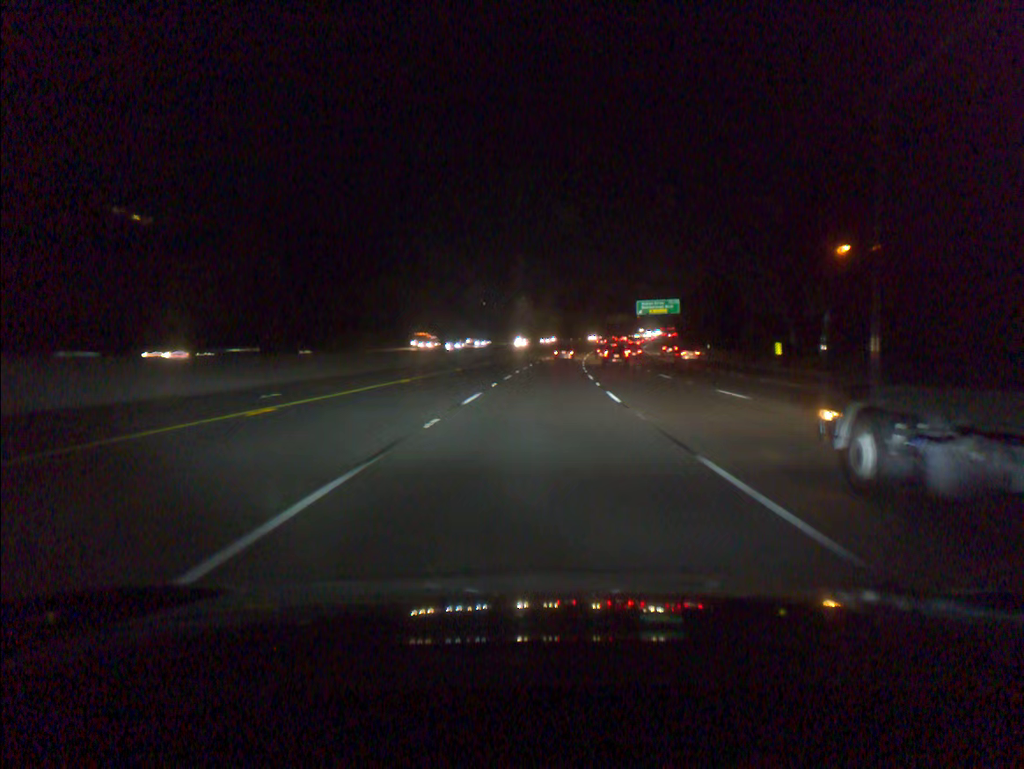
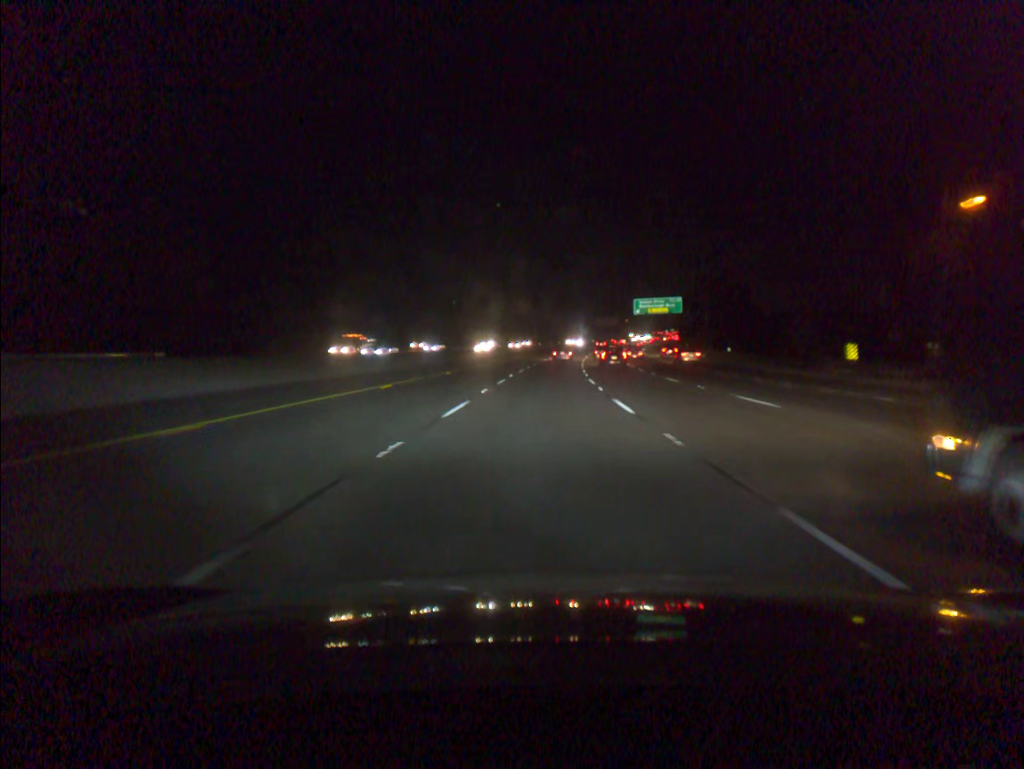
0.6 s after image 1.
(+0.2, +17.7) m; +1°
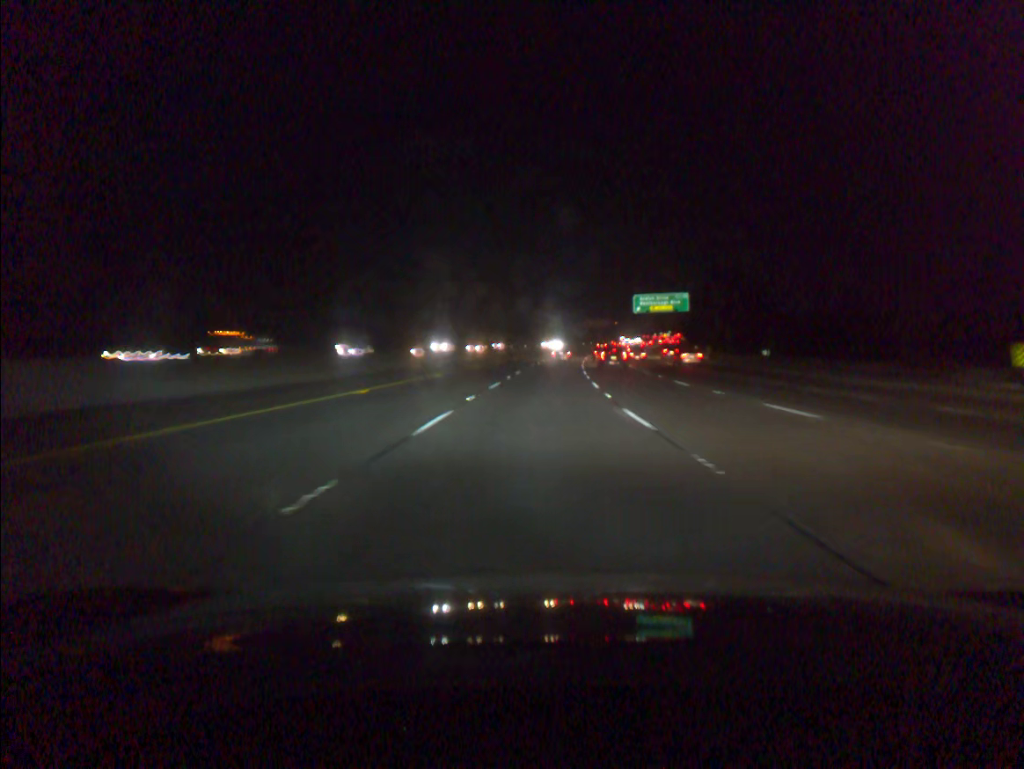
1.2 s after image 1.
(+0.2, +17.7) m; +1°
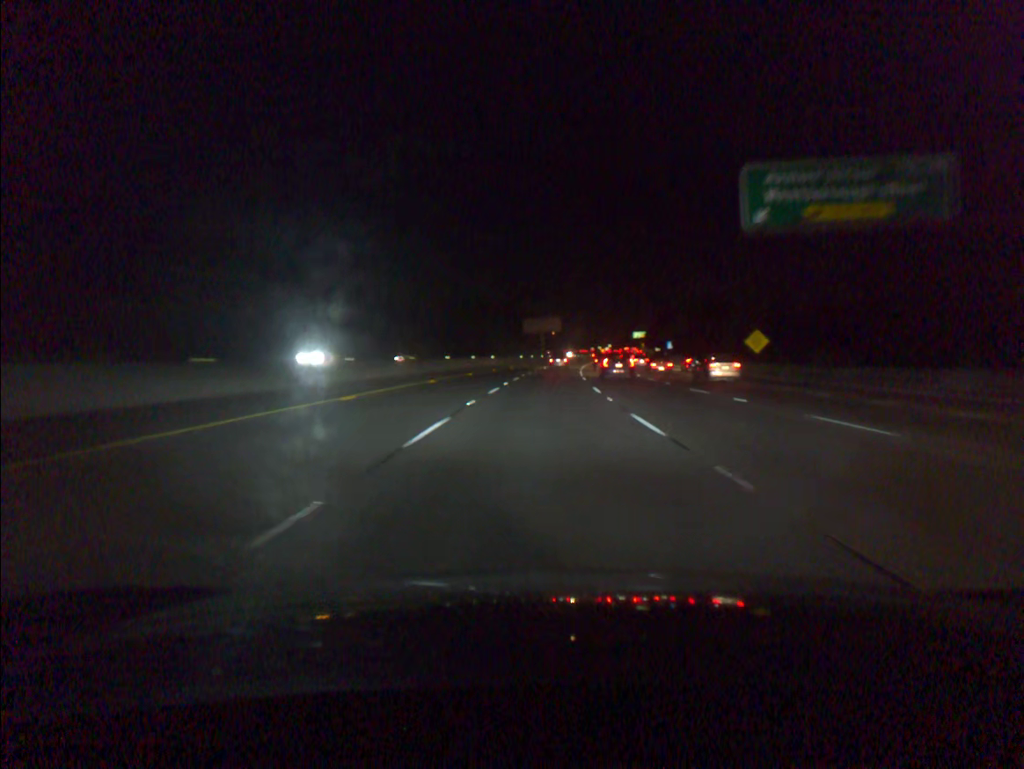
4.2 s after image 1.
(+3.8, +88.4) m; +5°
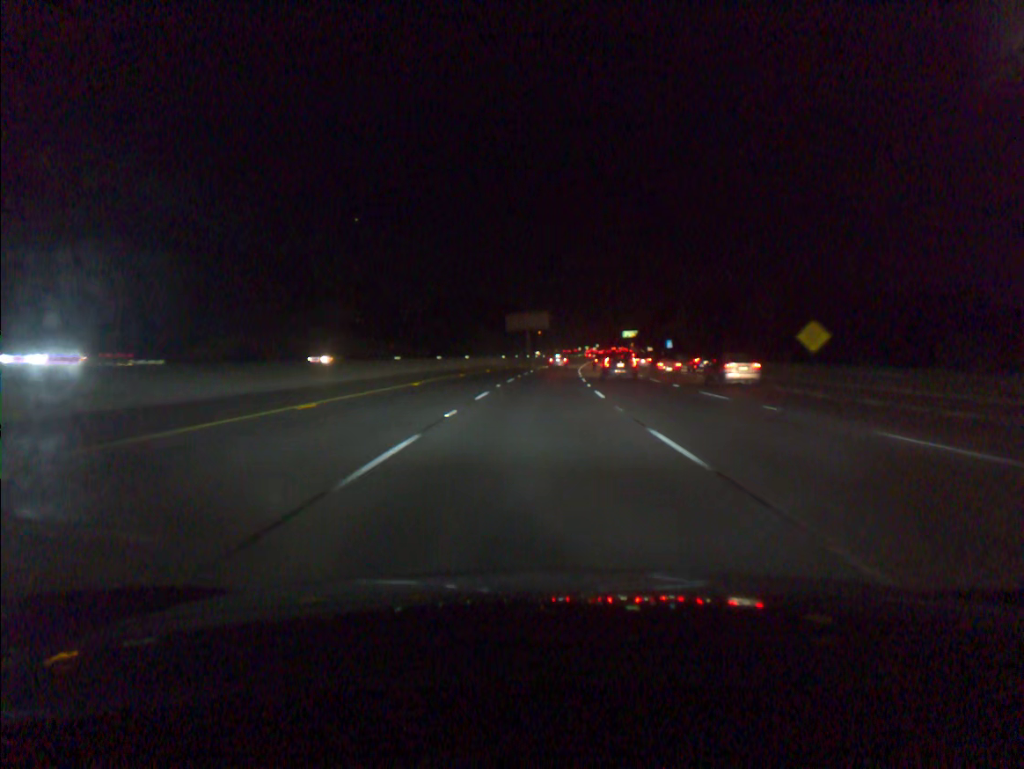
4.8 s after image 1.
(+0.2, +17.9) m; +1°
